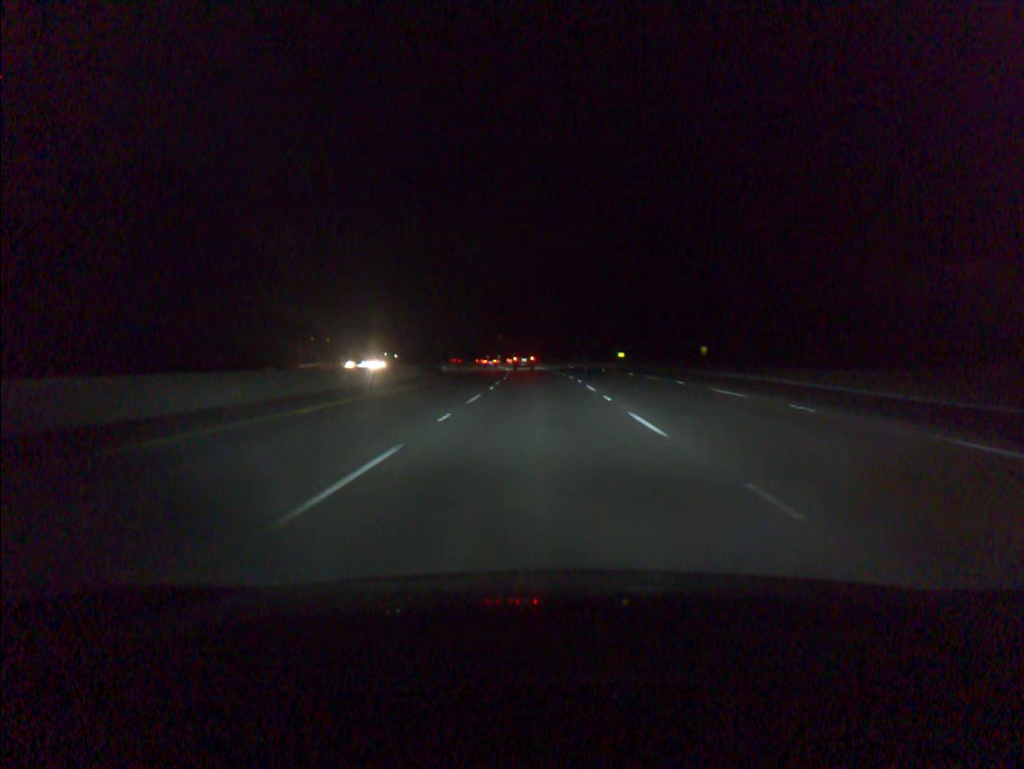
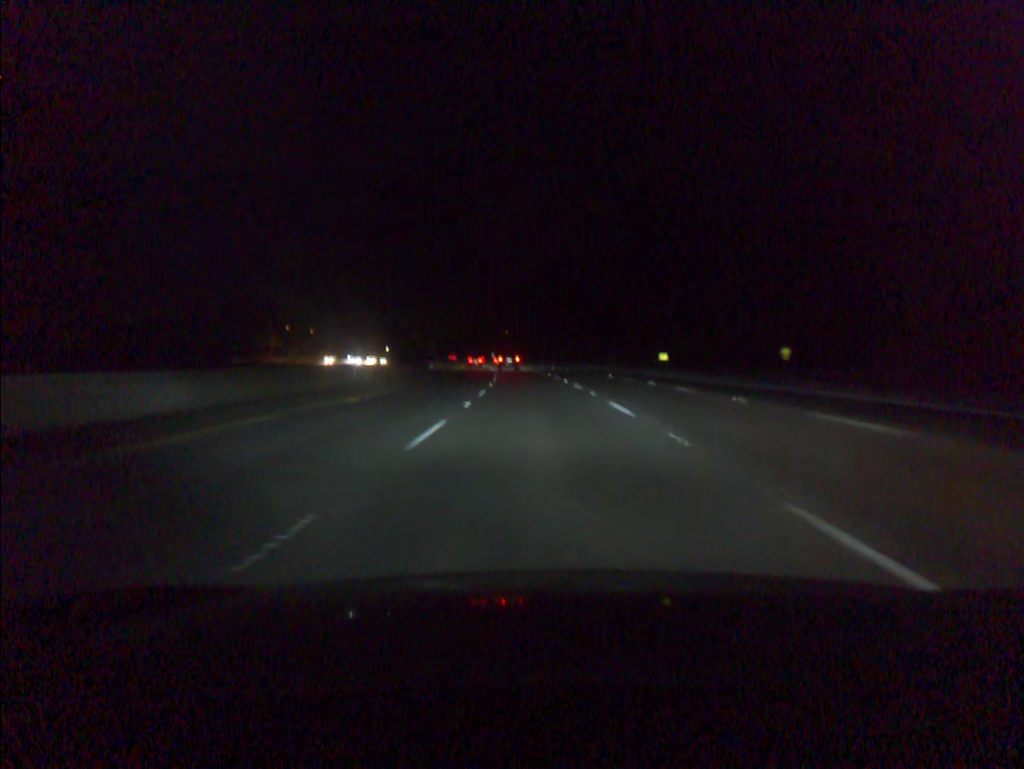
(-0.2, +39.0) m; -1°
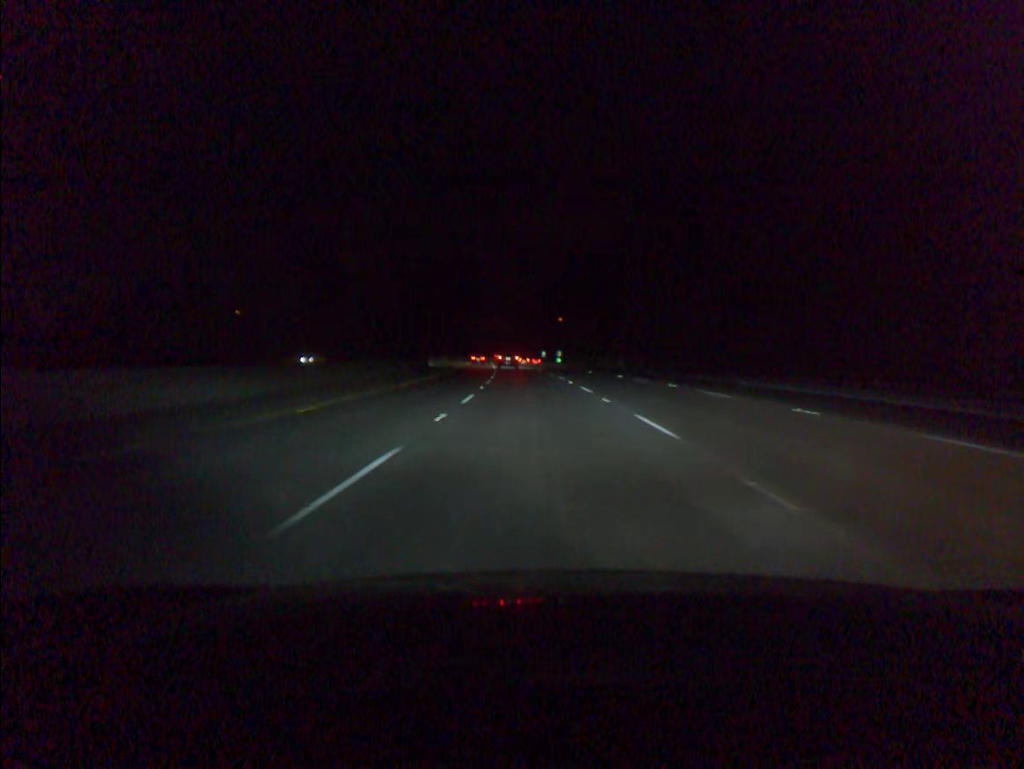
(-2.5, +77.8) m; -4°
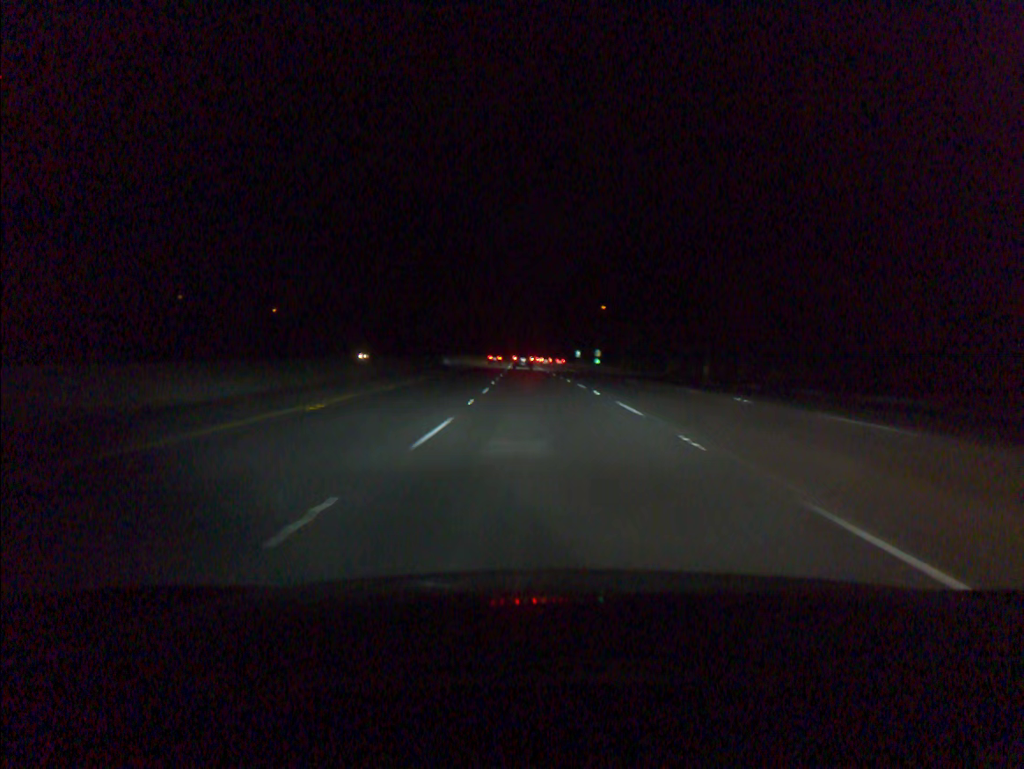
(-0.8, +38.9) m; -2°
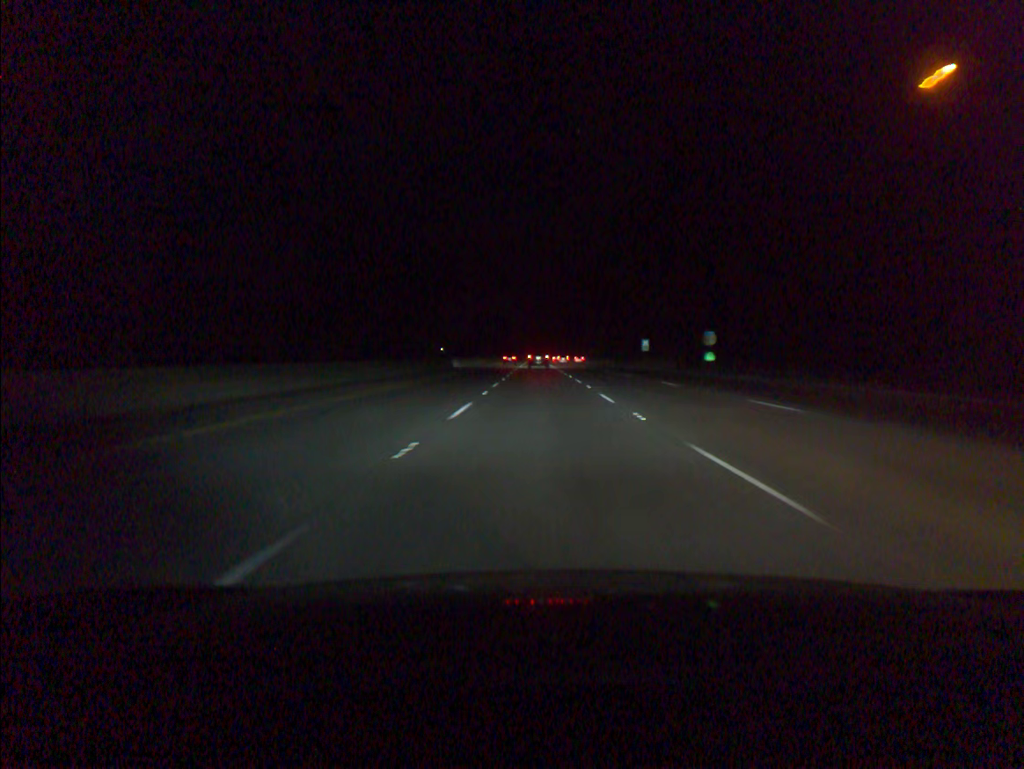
(-2.0, +97.5) m; -1°
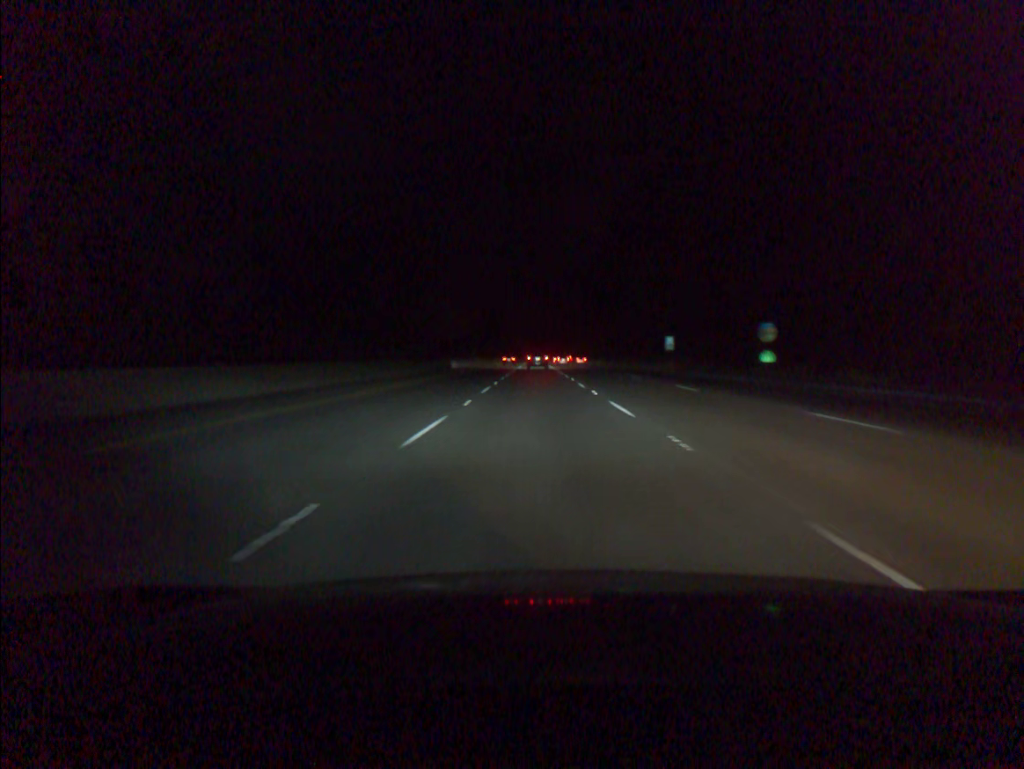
(0.0, +19.5) m; 0°
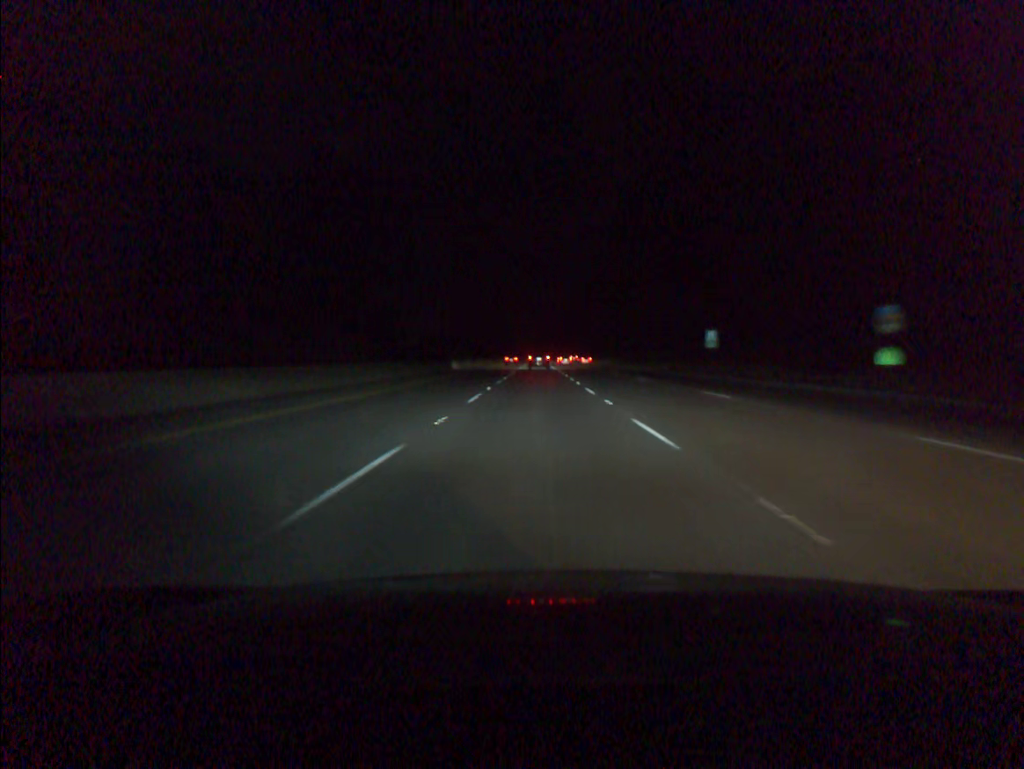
(0.0, +19.5) m; 0°
